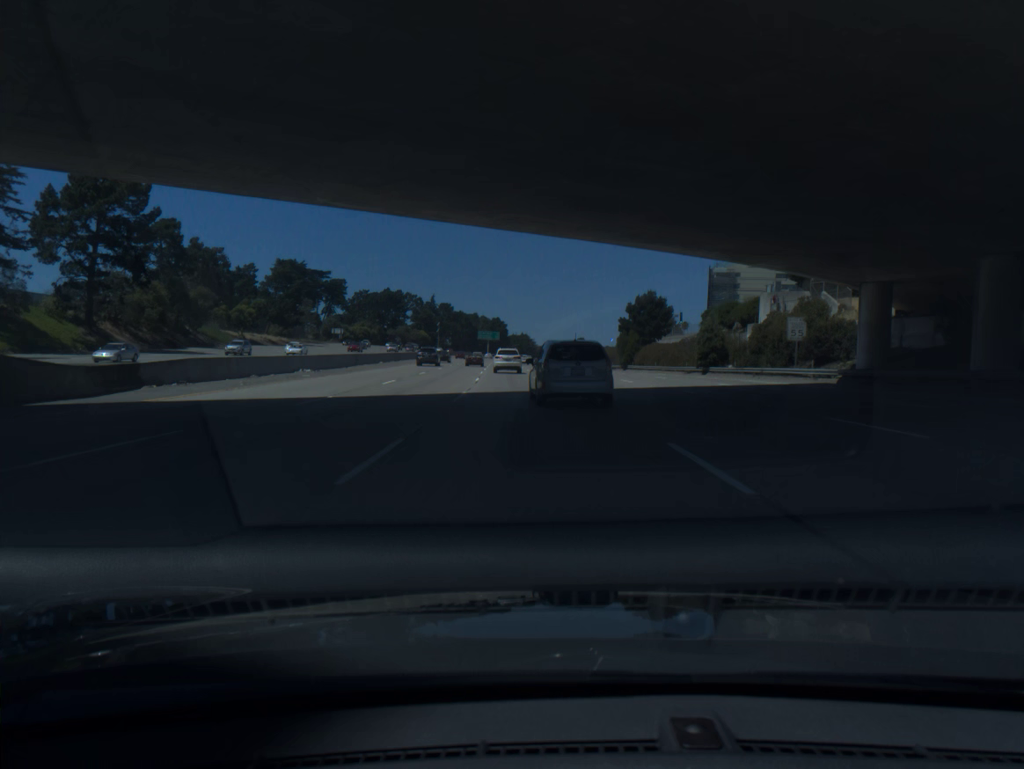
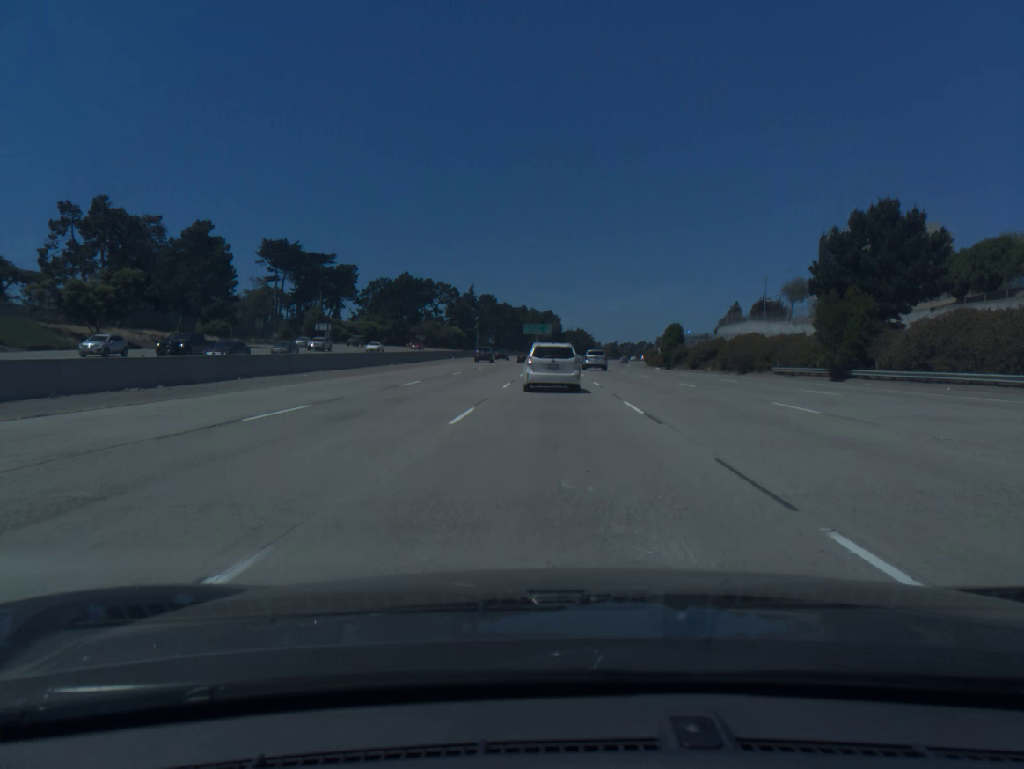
(-2.7, +62.5) m; -4°
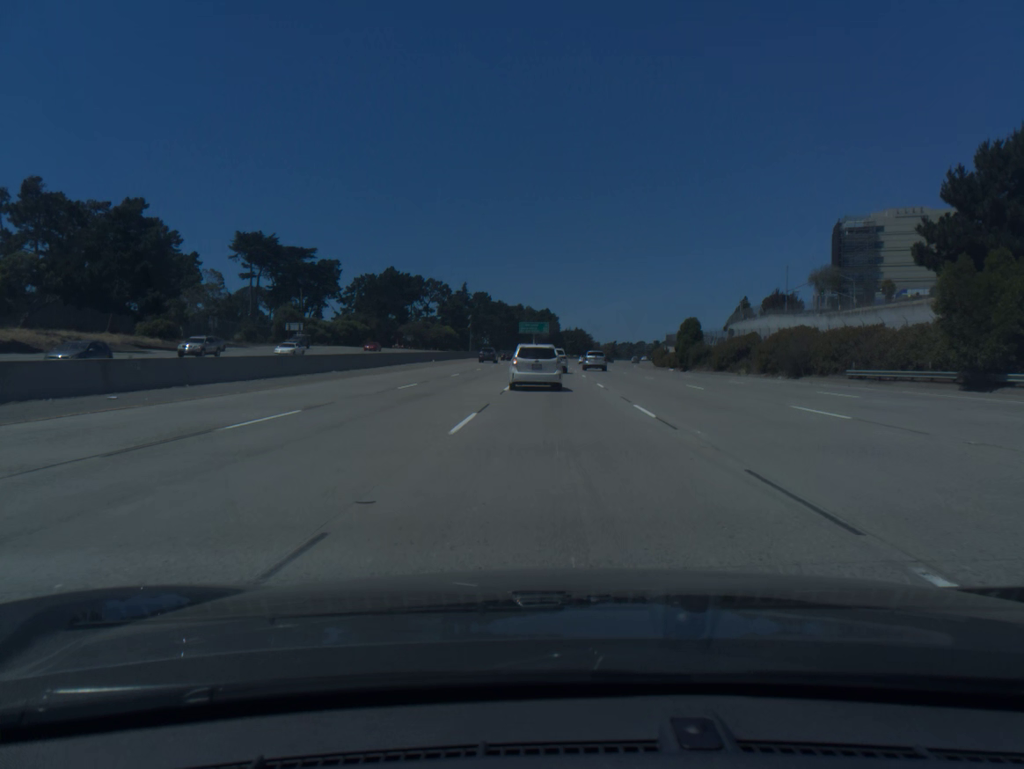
(0.0, +15.5) m; 0°
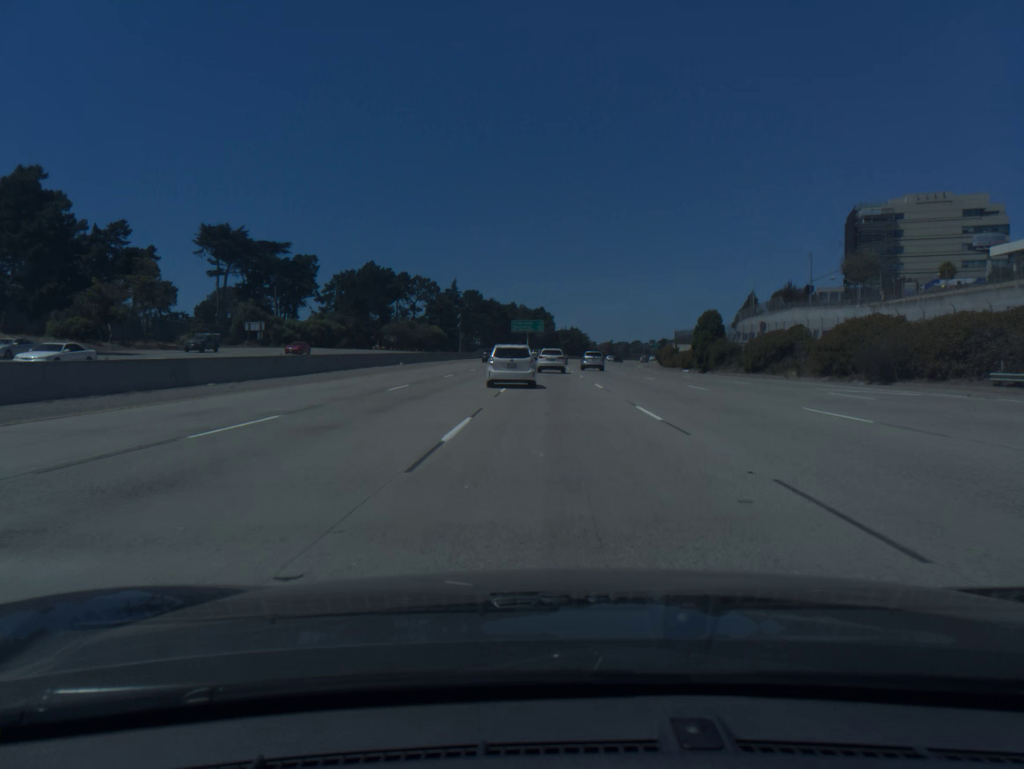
(+0.1, +15.5) m; 0°
